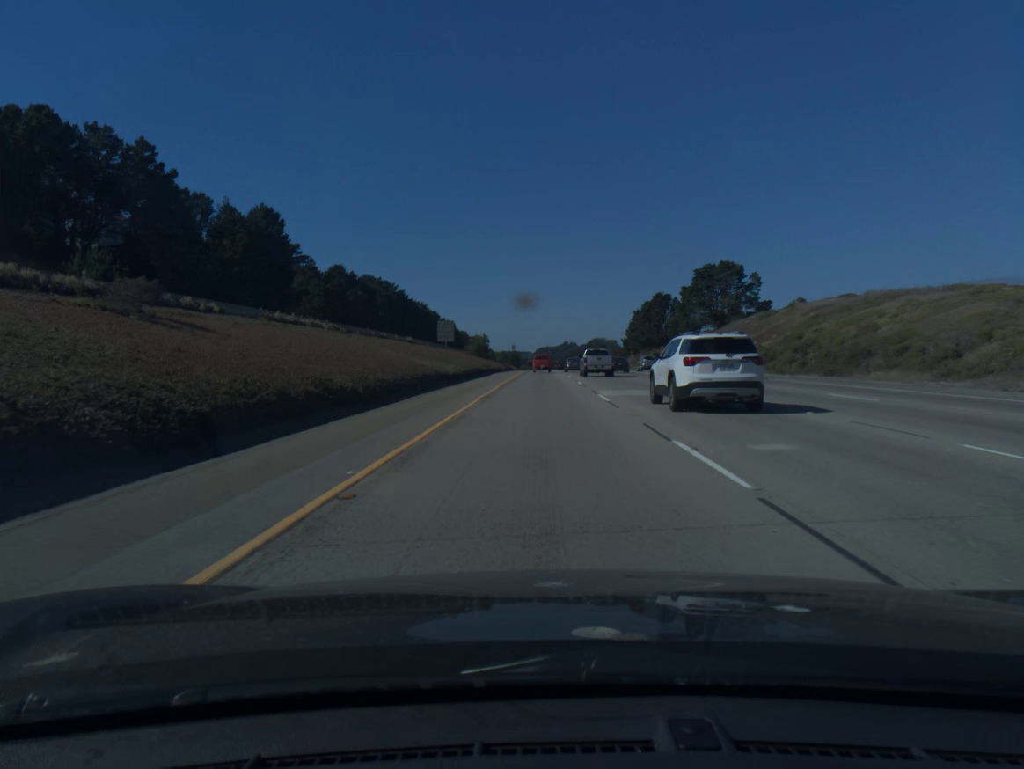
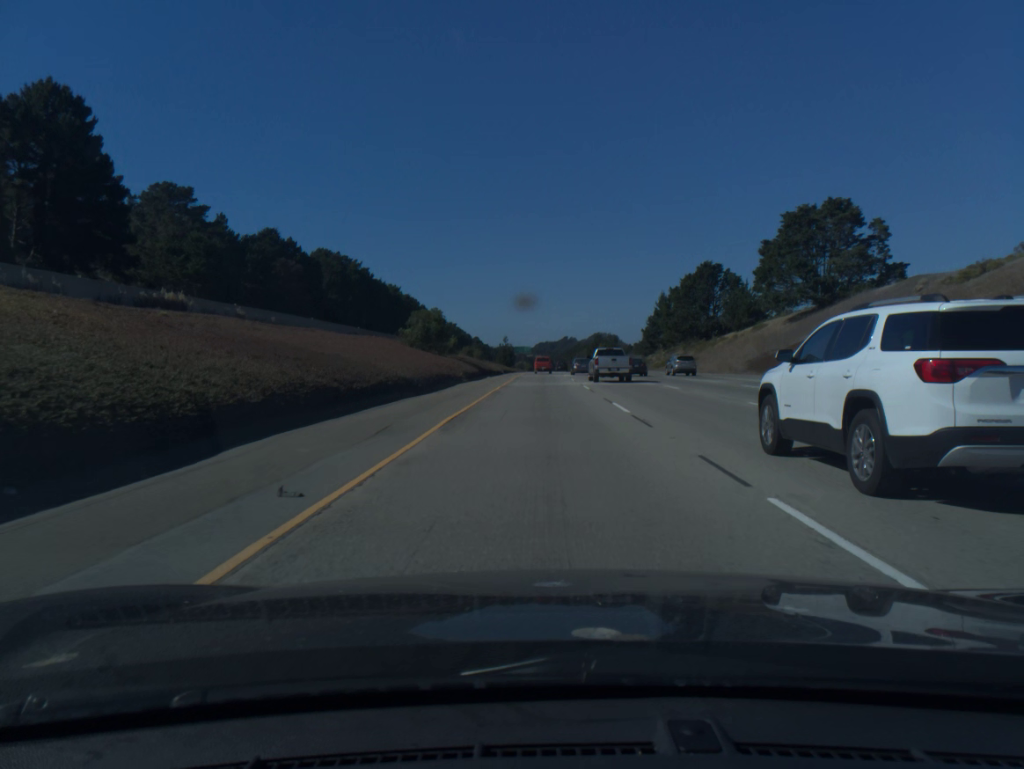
(-0.1, +62.4) m; 0°
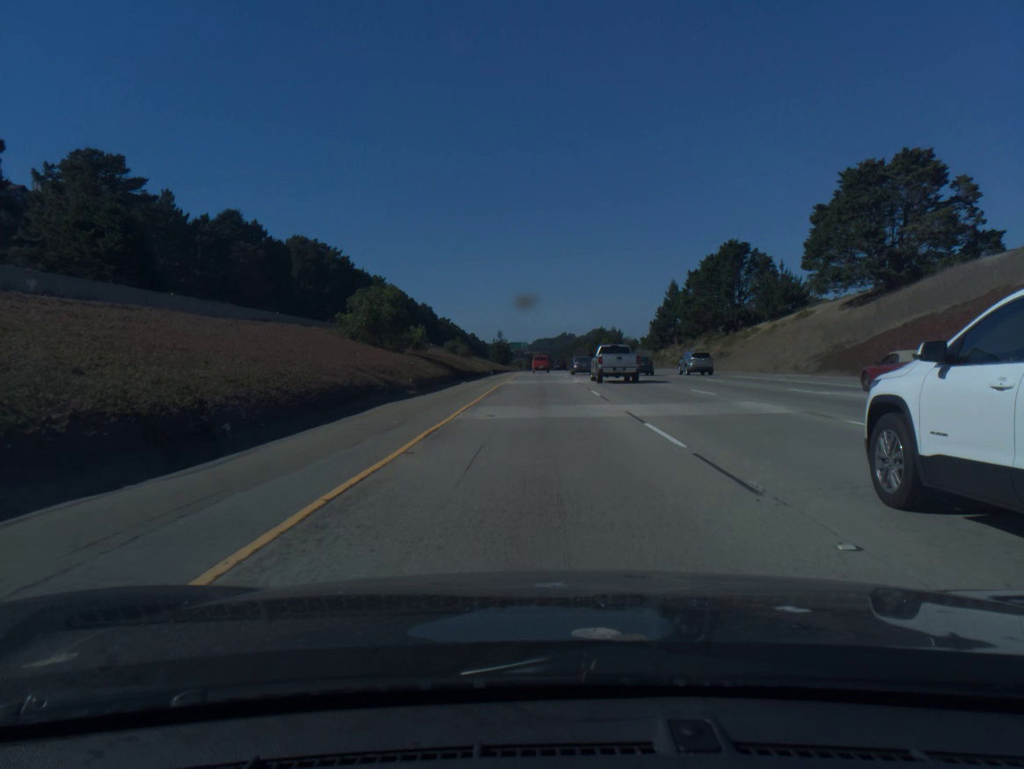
(0.0, +21.5) m; 0°
